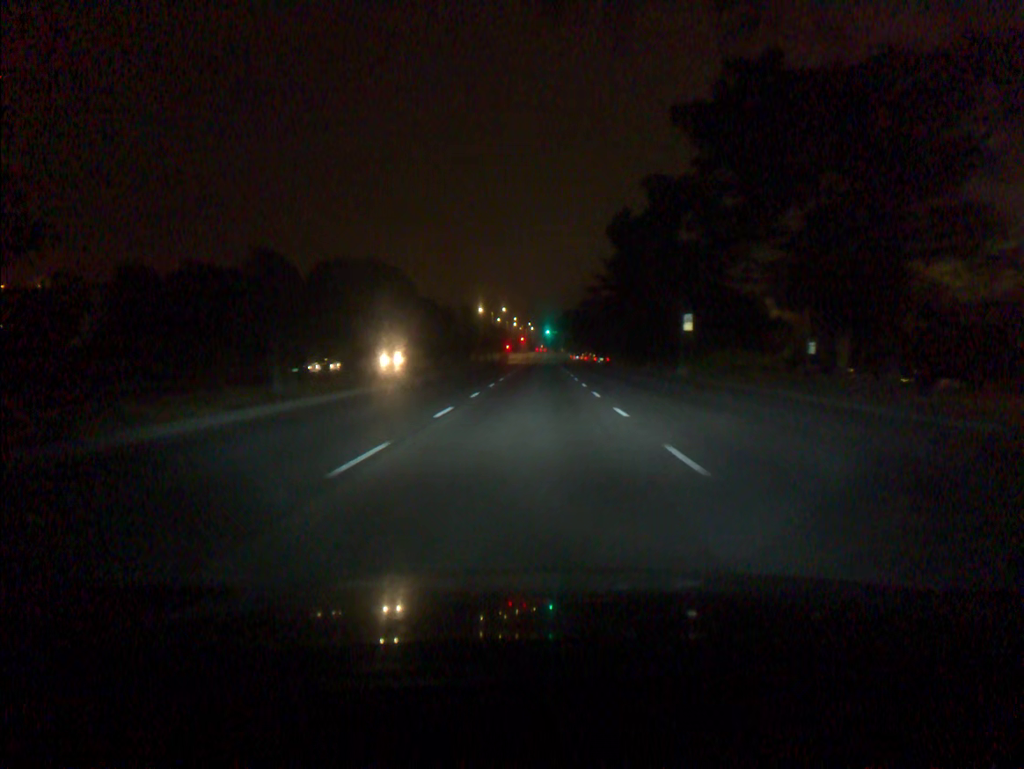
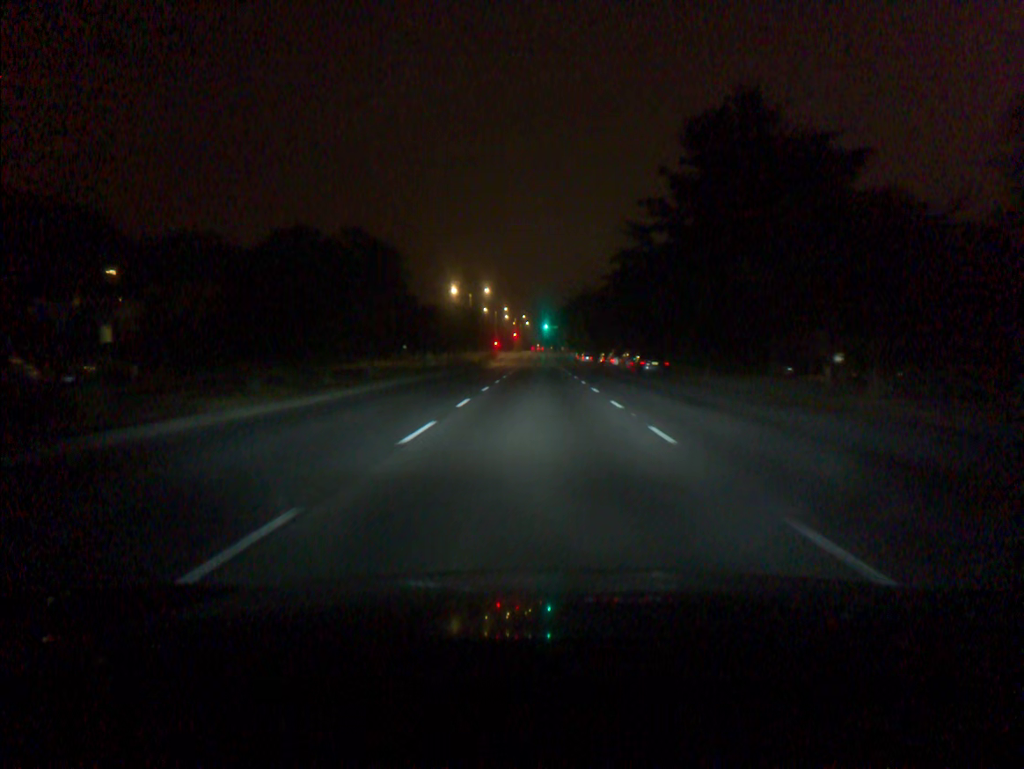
(0.0, +41.0) m; 0°
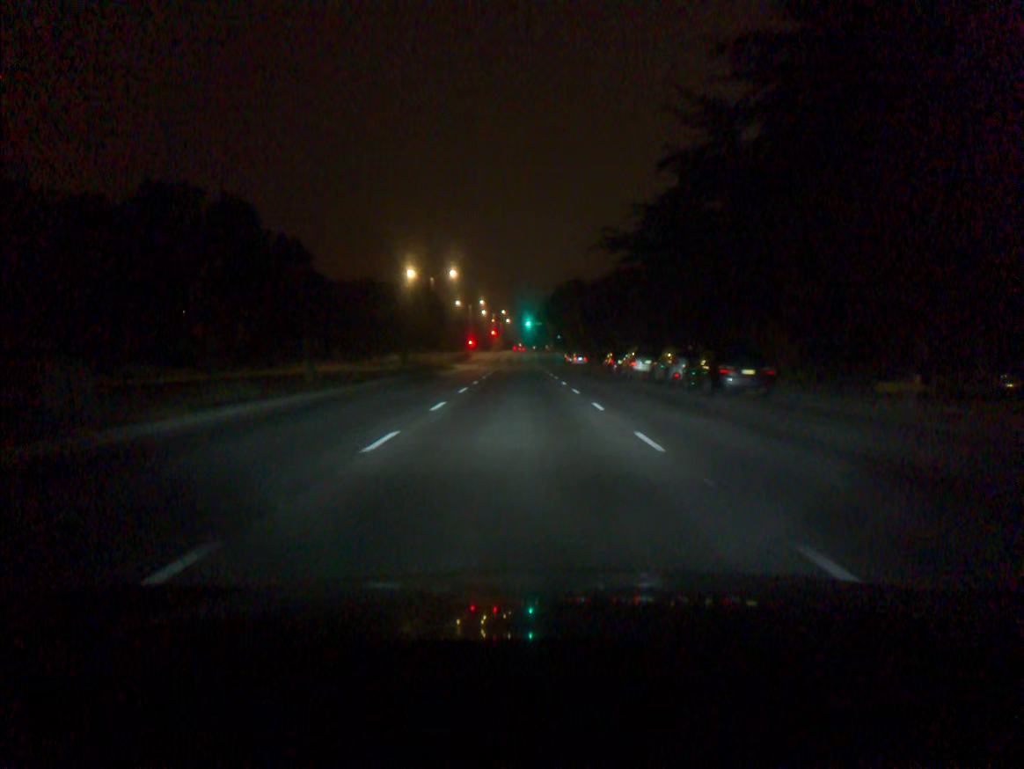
(+0.2, +22.4) m; +2°
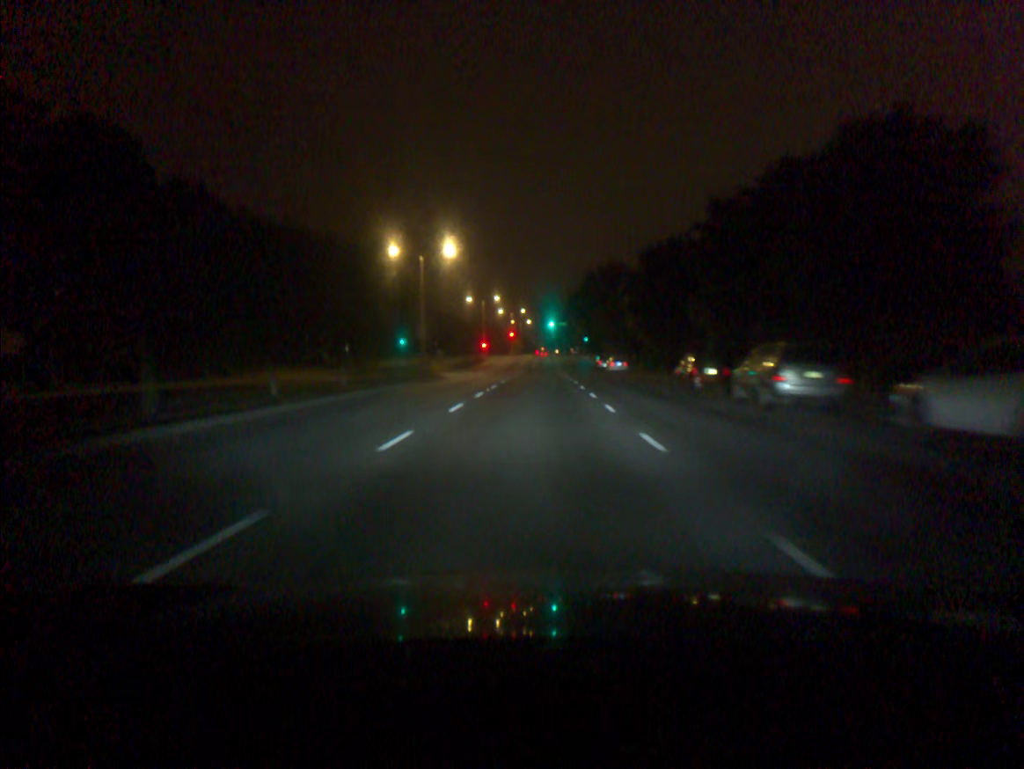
(-0.3, +21.3) m; -2°
